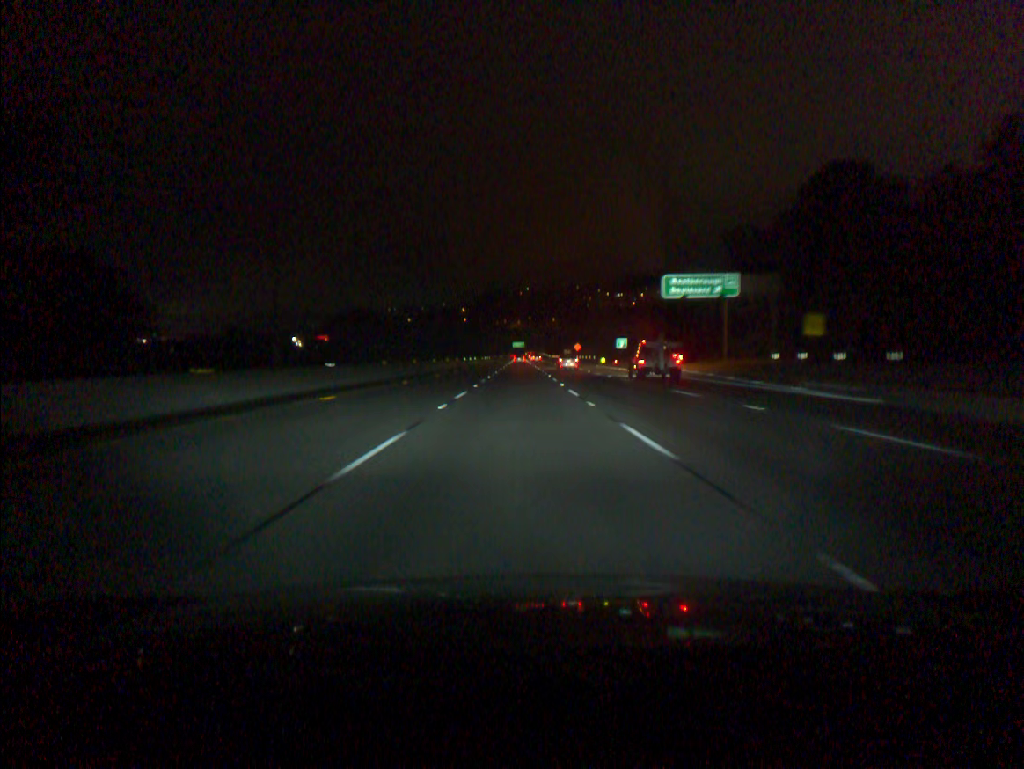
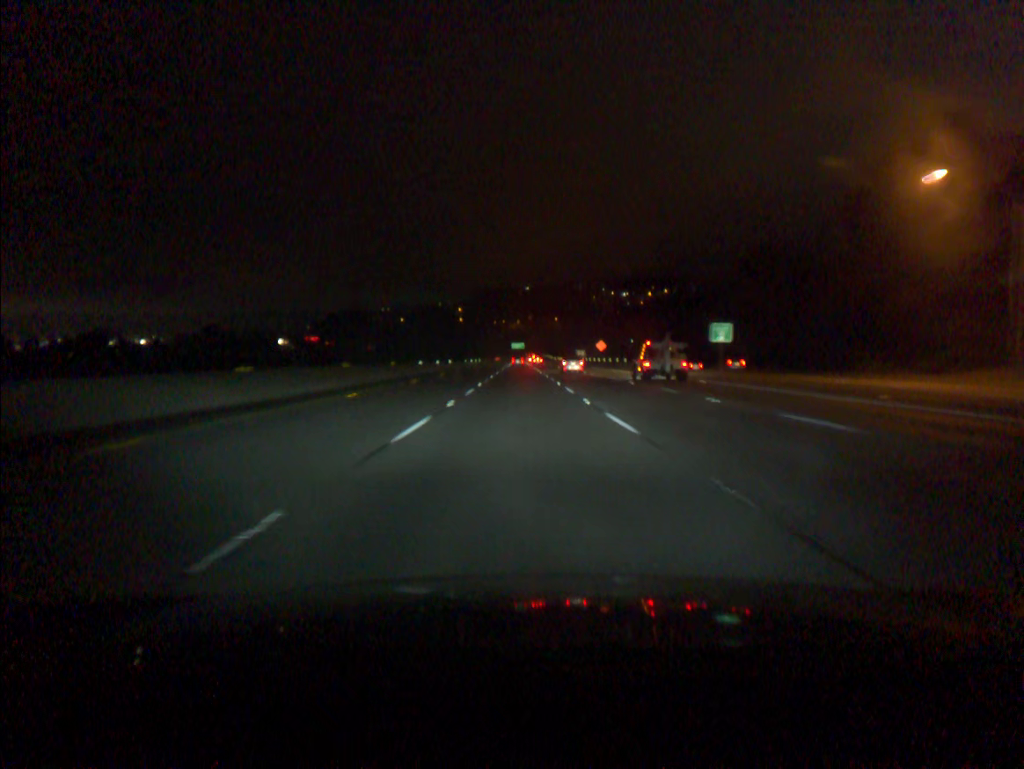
(-0.1, +55.4) m; 0°
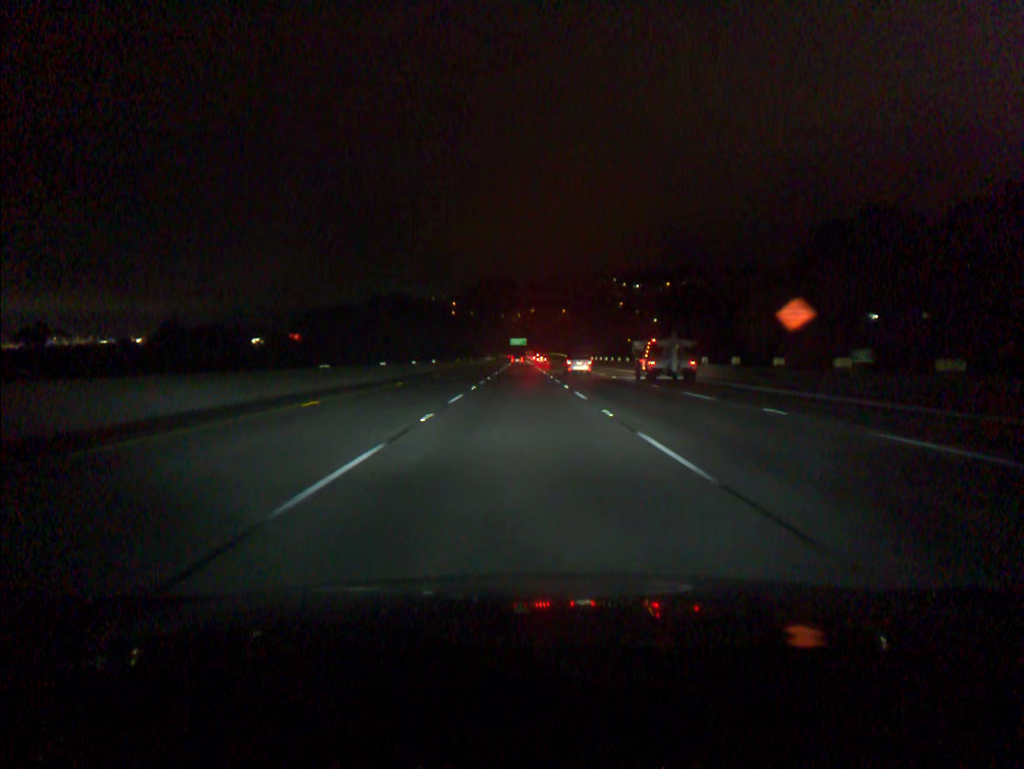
(-0.1, +92.4) m; 0°
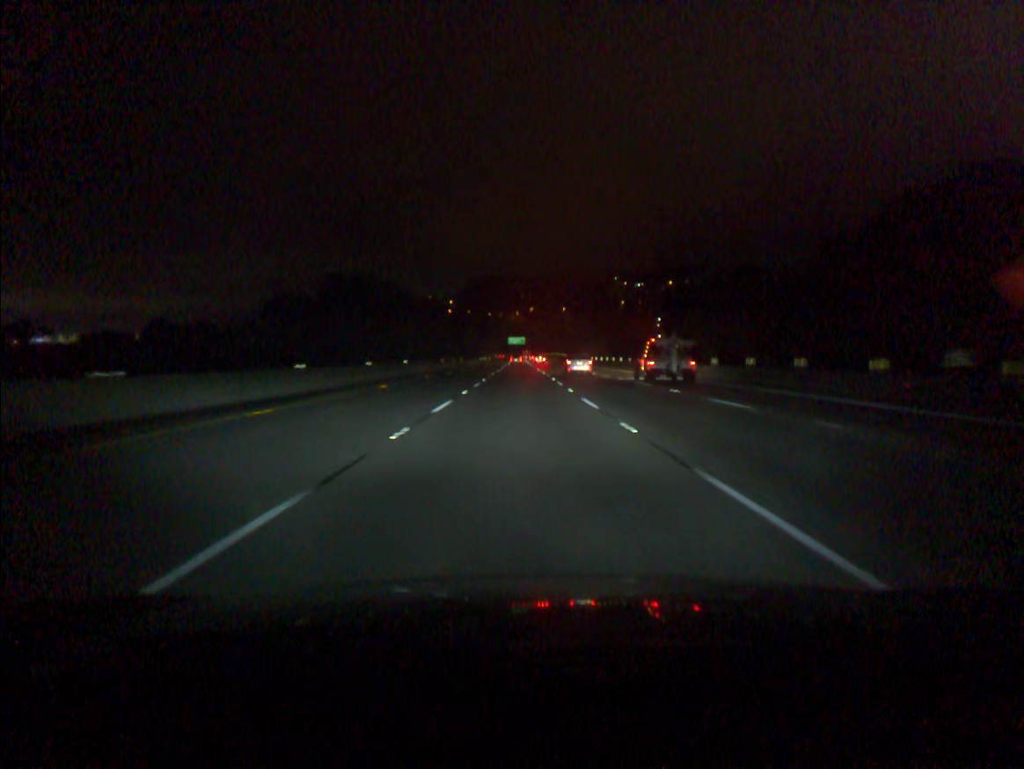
(0.0, +18.5) m; 0°
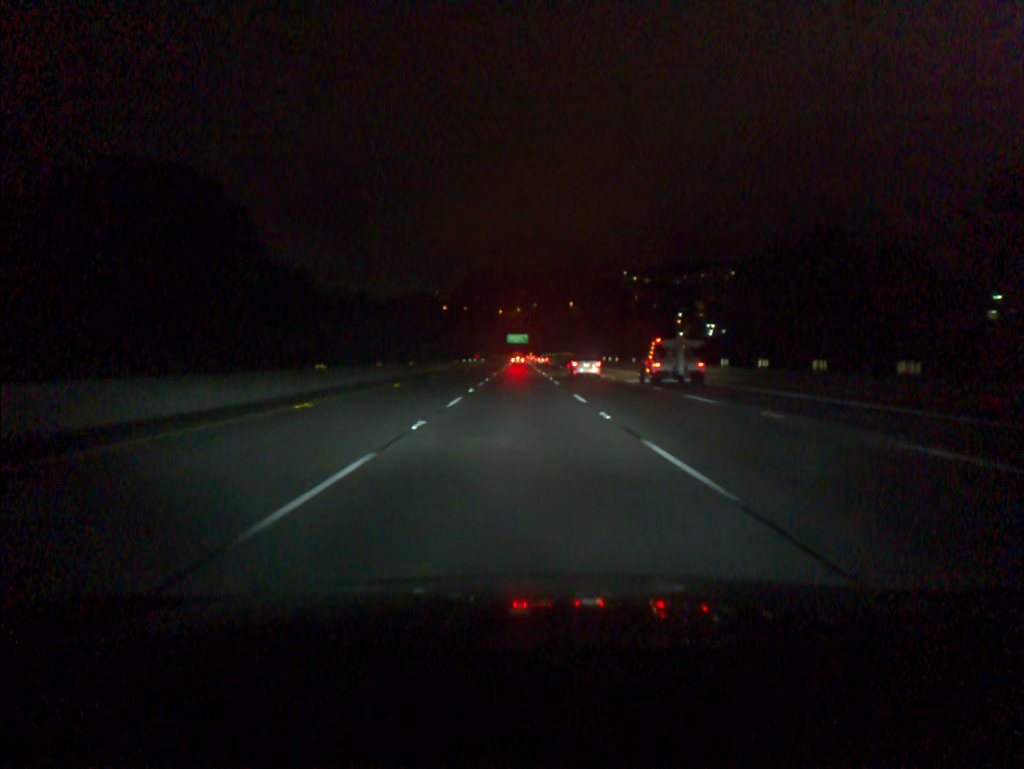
(+0.1, +55.4) m; 0°
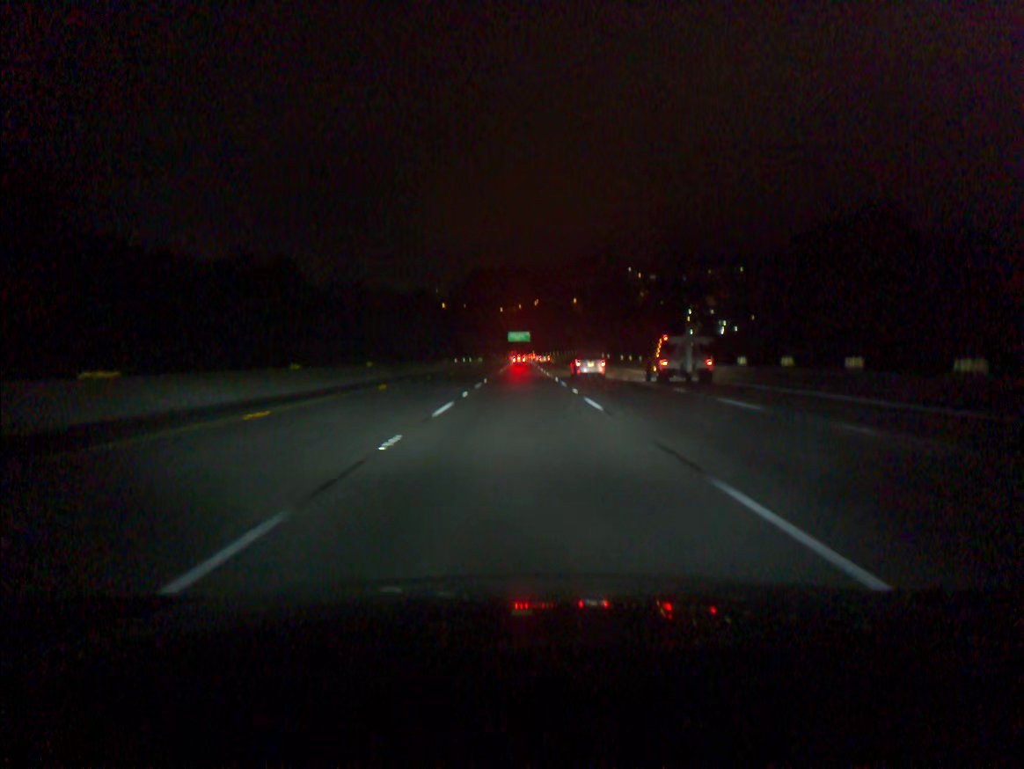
(0.0, +18.4) m; 0°
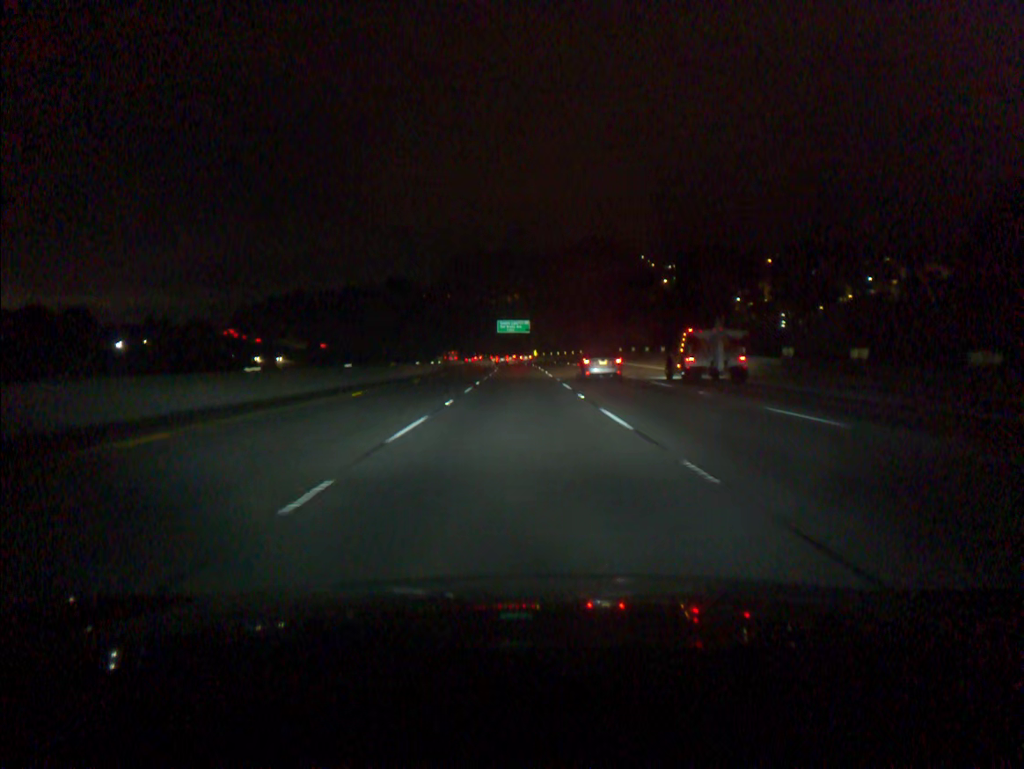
(+0.2, +92.4) m; 0°
